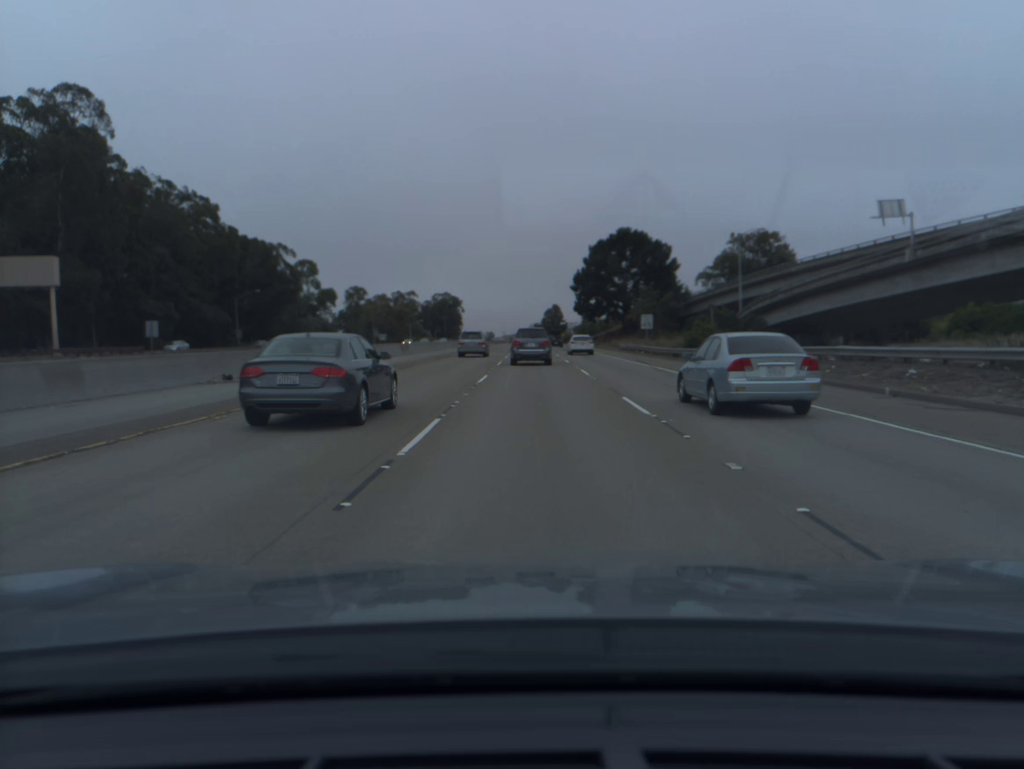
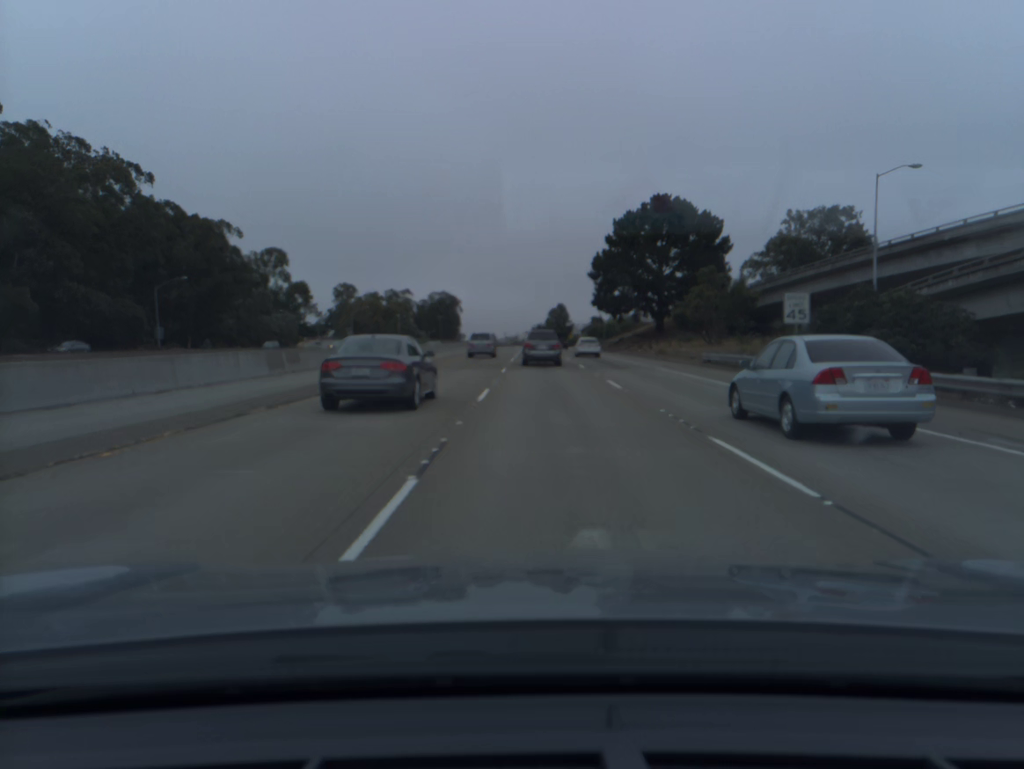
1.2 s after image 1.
(-0.2, +35.3) m; 0°
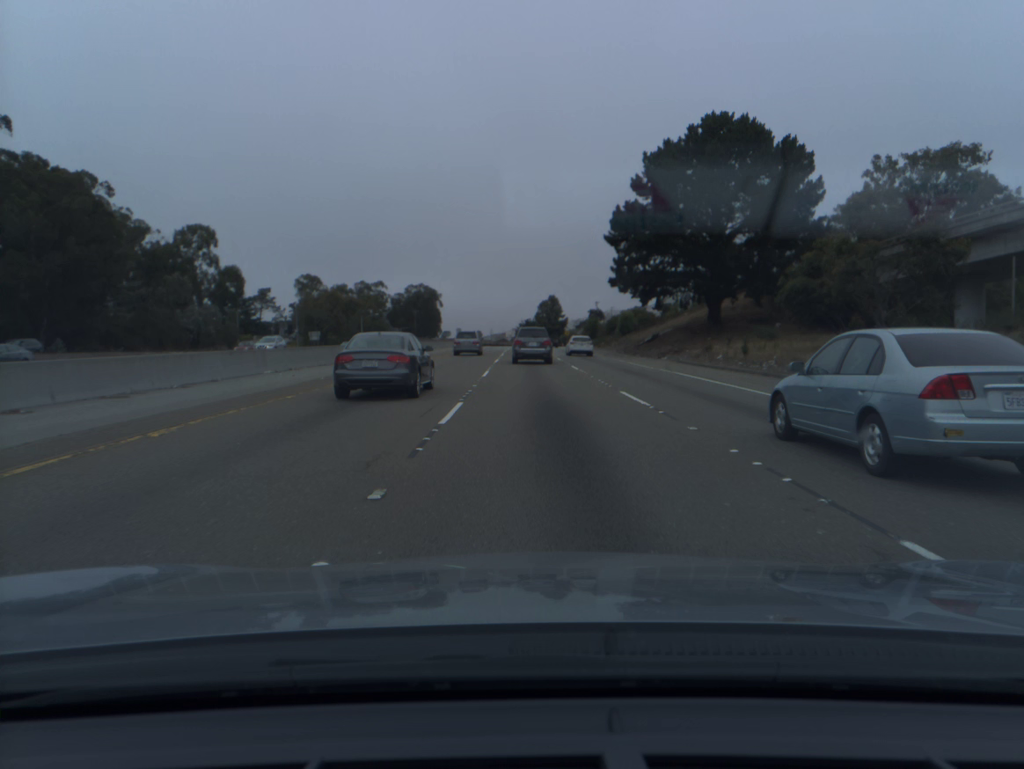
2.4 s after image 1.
(+0.4, +35.3) m; +1°
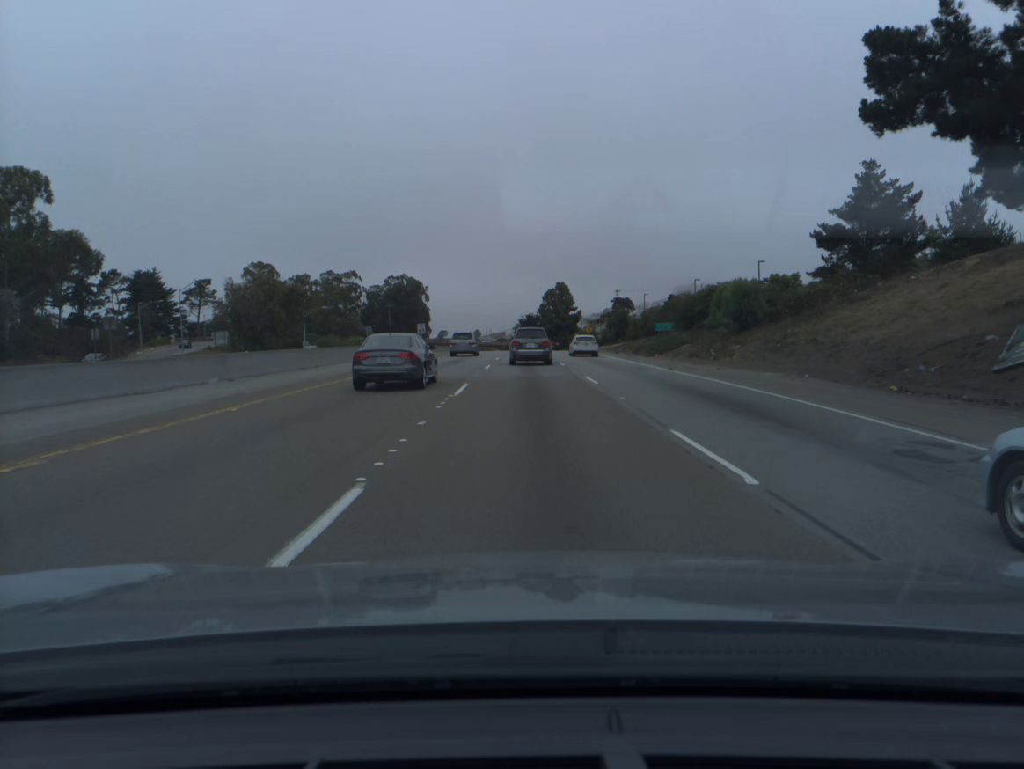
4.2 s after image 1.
(0.0, +52.9) m; 0°
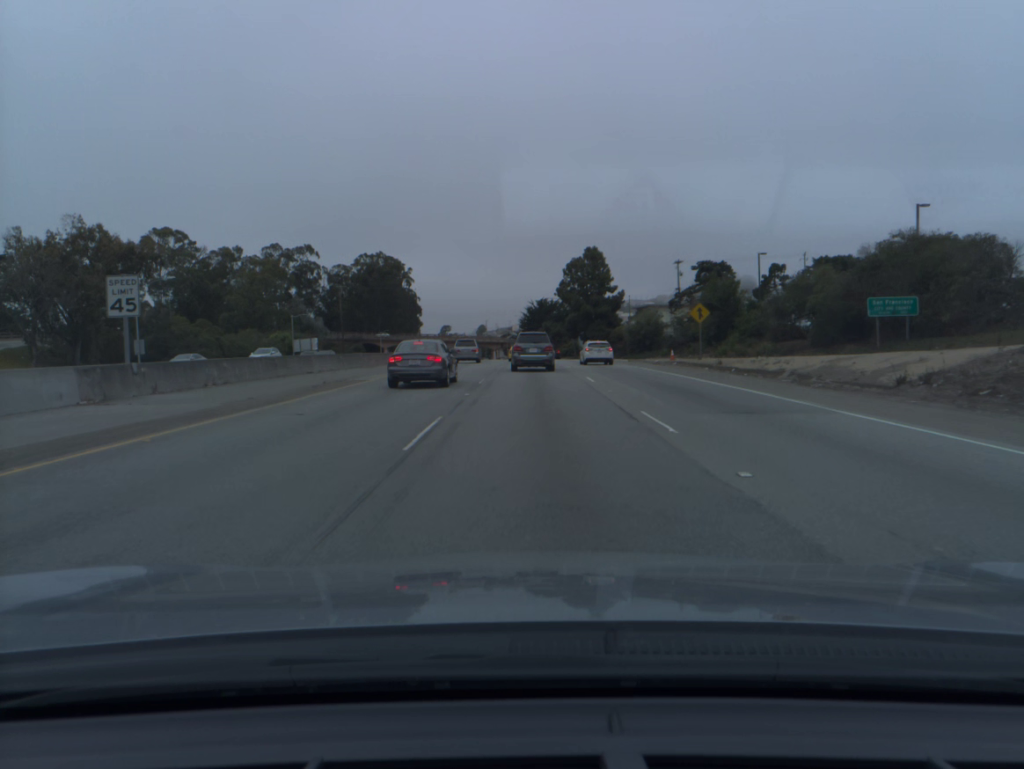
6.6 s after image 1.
(-0.4, +68.3) m; -1°
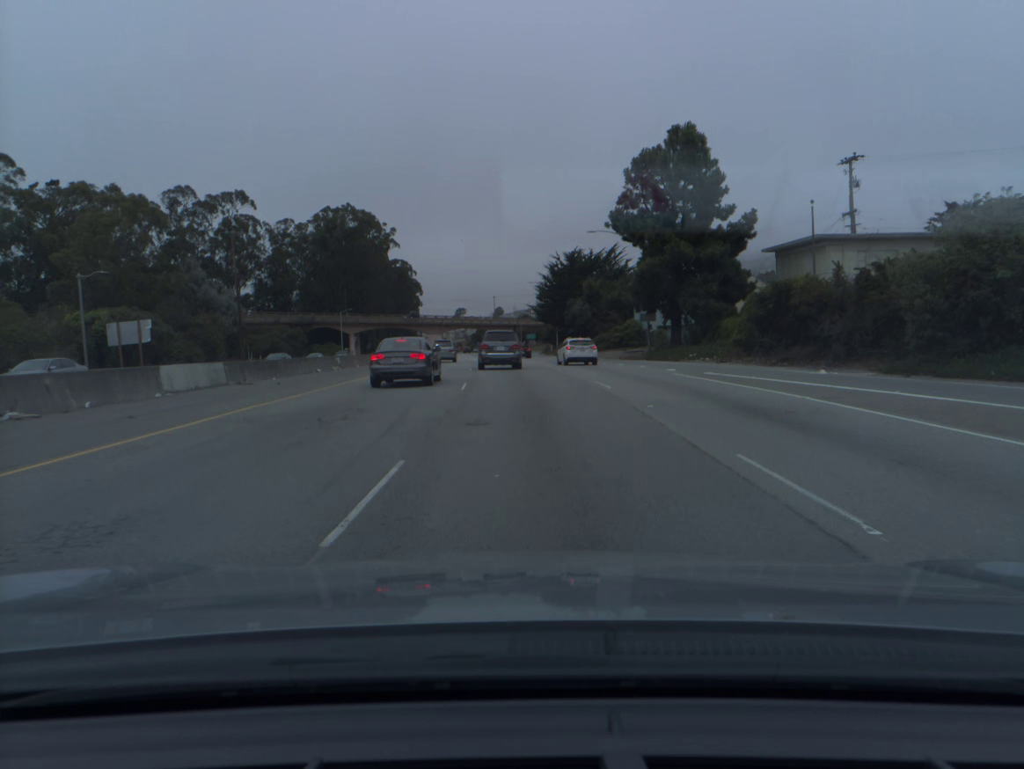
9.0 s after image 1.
(-0.1, +64.9) m; -1°
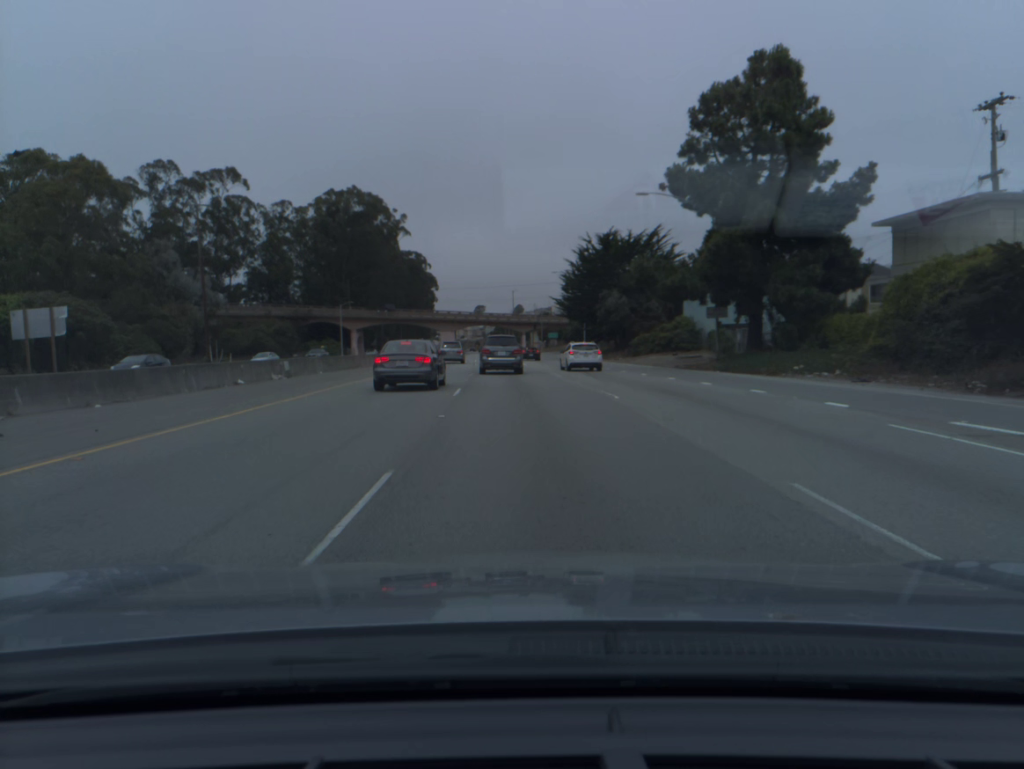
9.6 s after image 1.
(-0.2, +15.8) m; -2°
